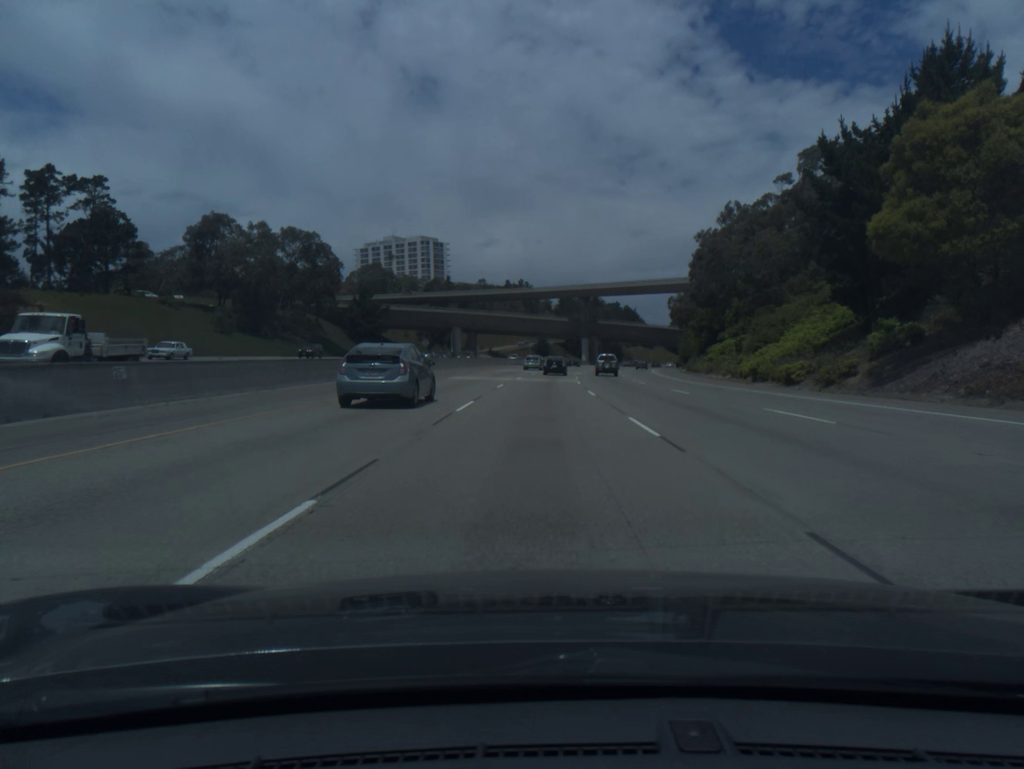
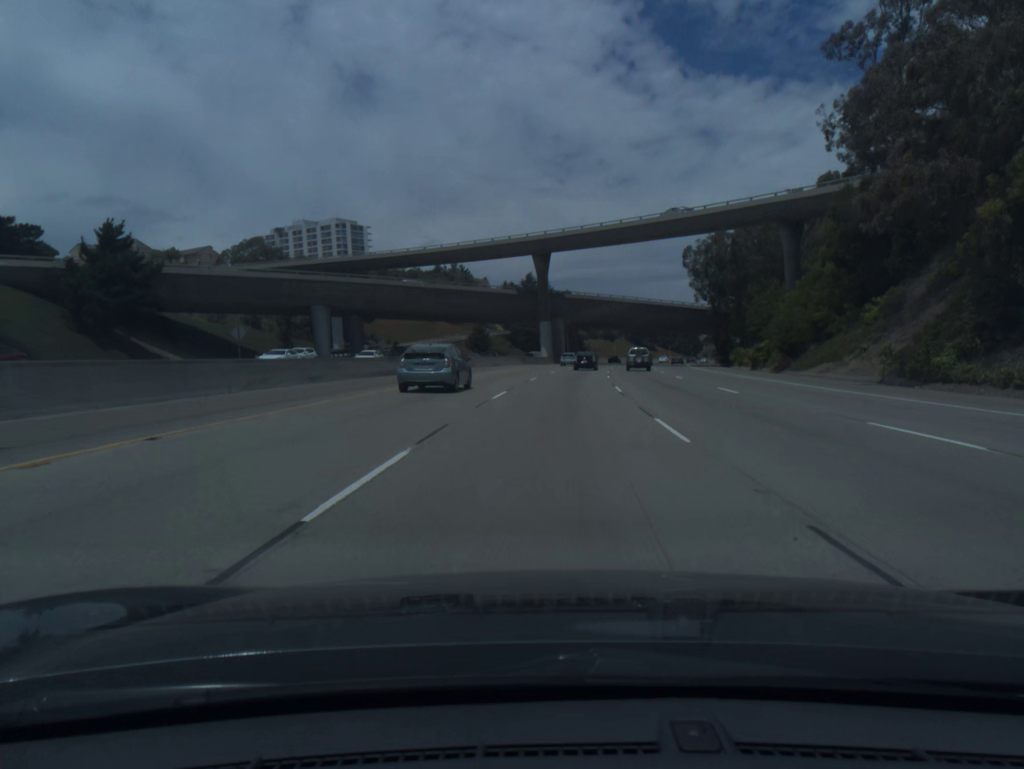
(+1.5, +69.5) m; +4°
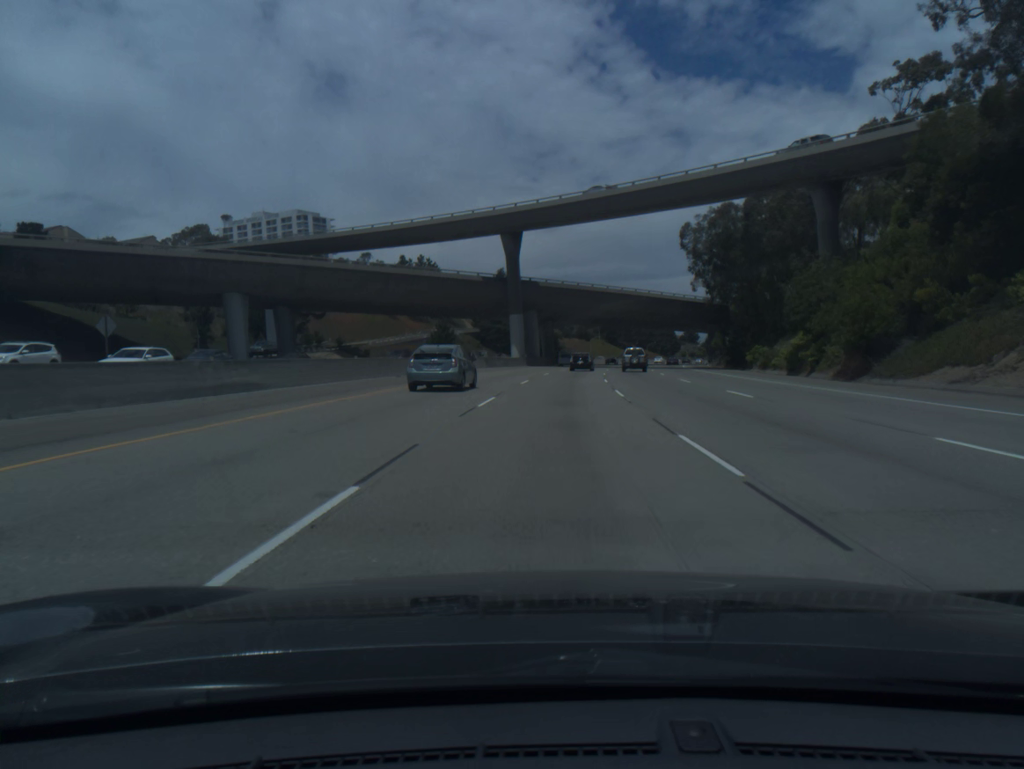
(+0.3, +17.4) m; +2°
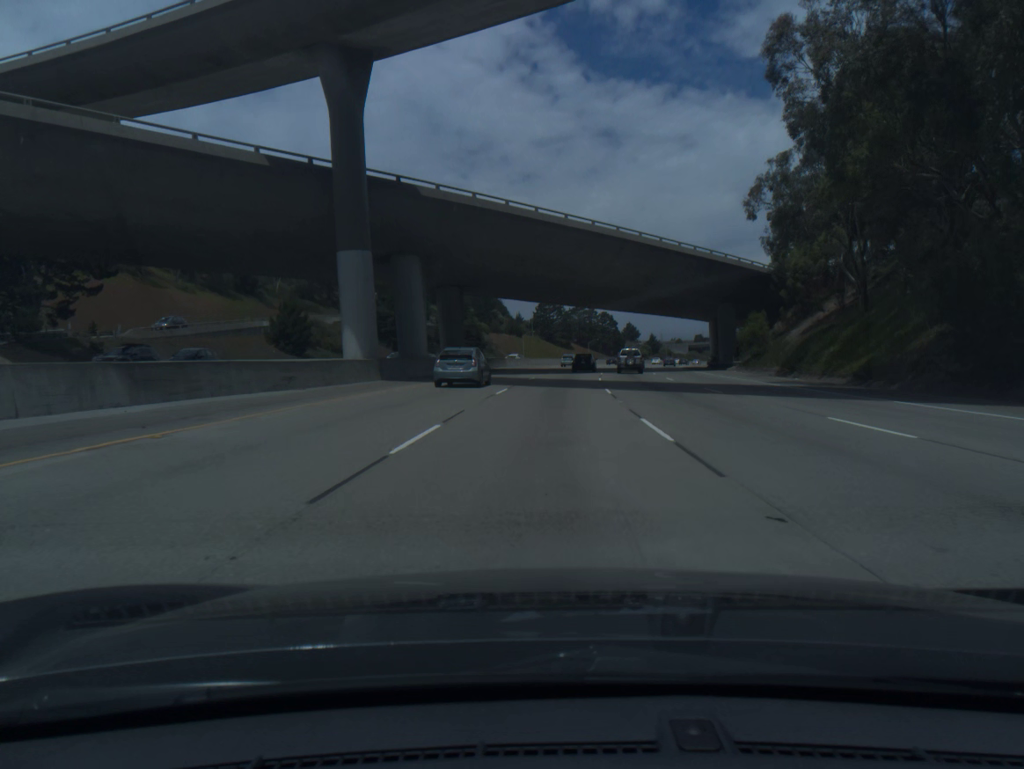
(+2.4, +52.0) m; +5°
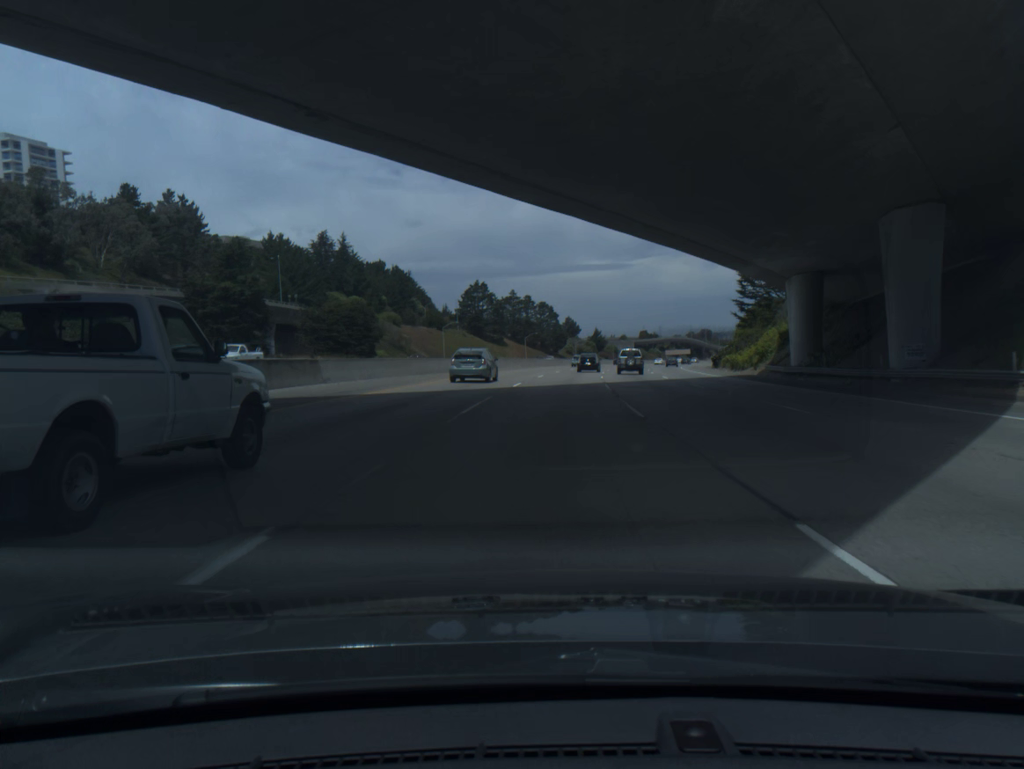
(+2.0, +52.0) m; +5°
